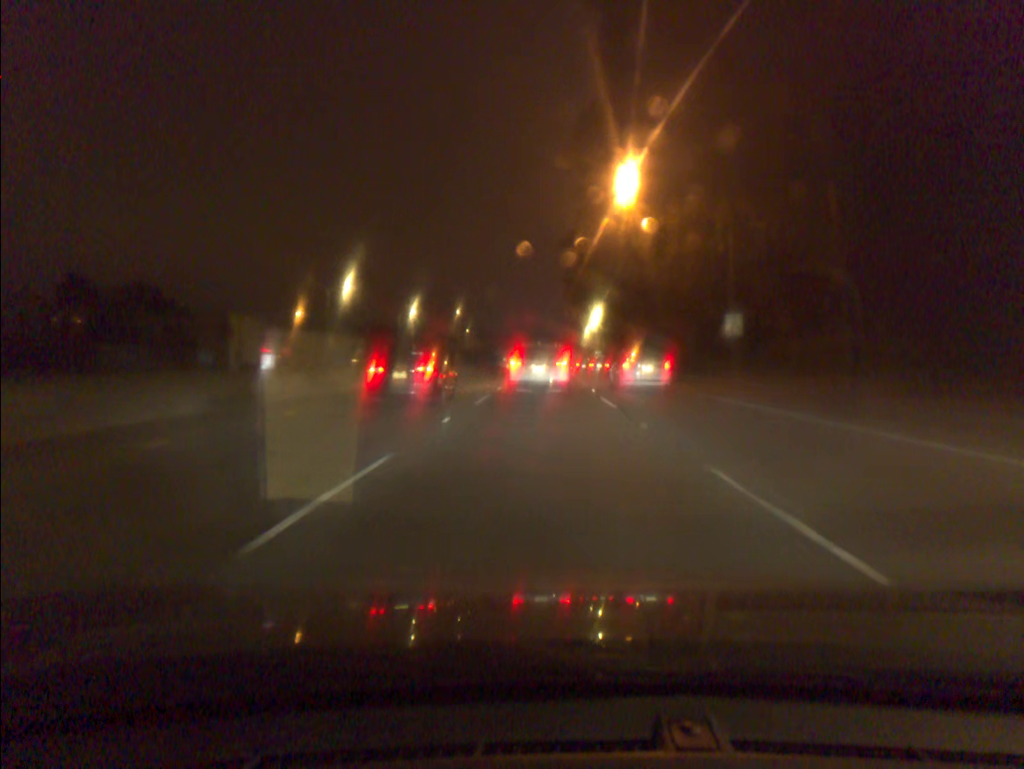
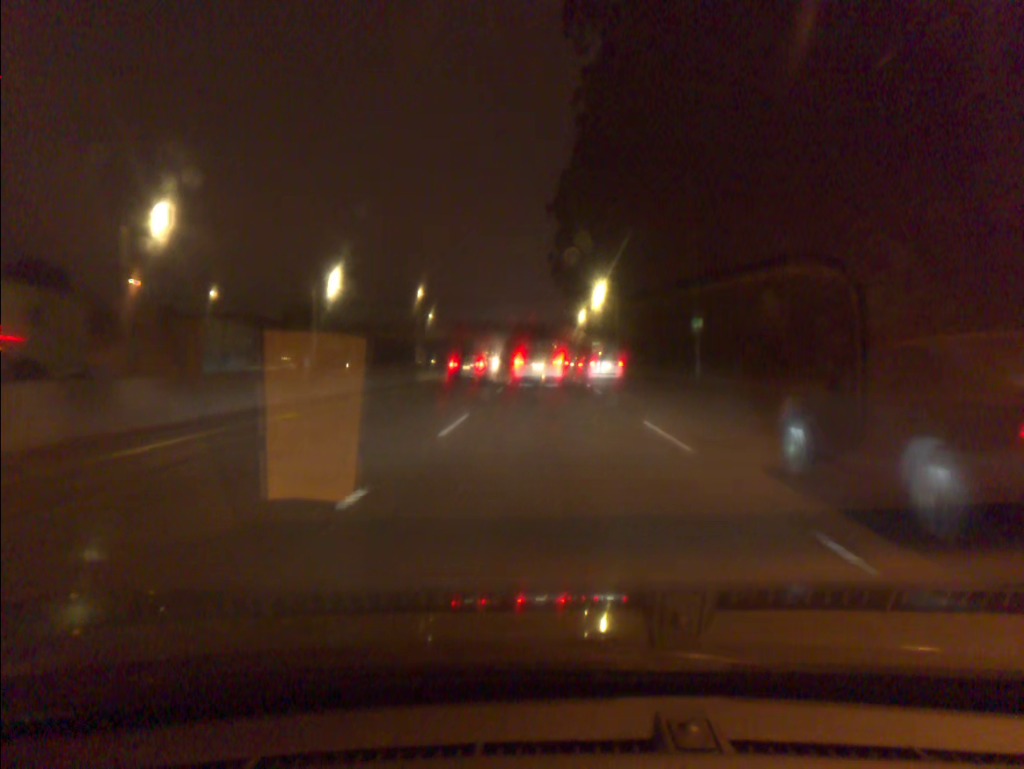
(+0.3, +37.2) m; +1°
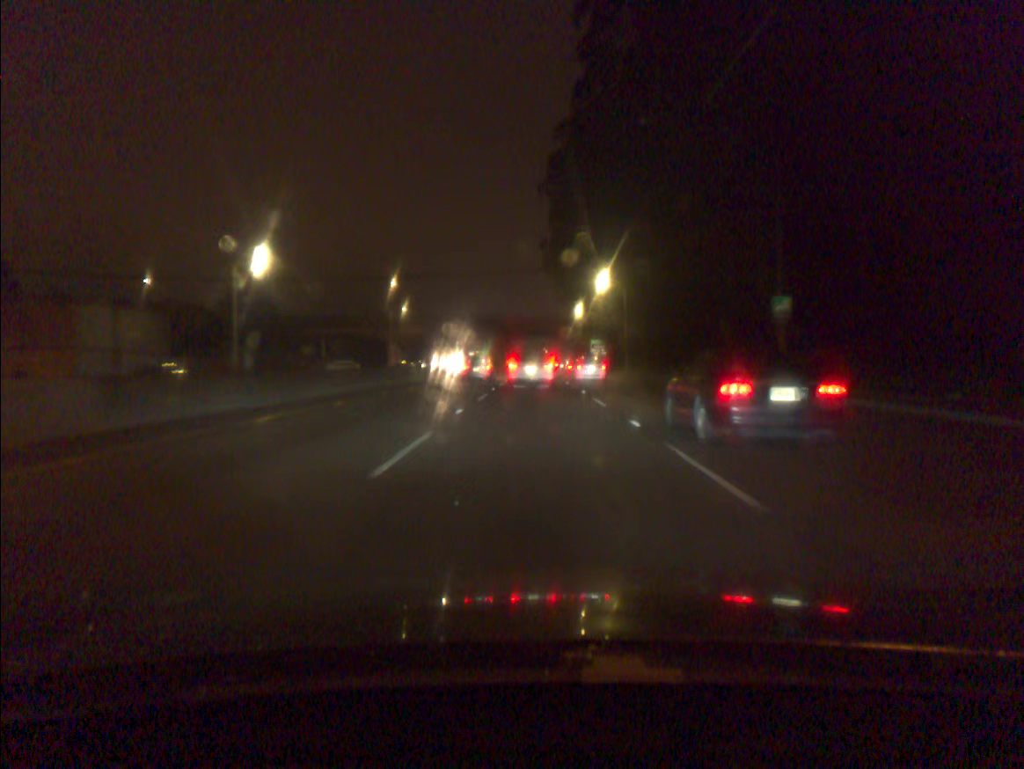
(+0.1, +18.7) m; +1°
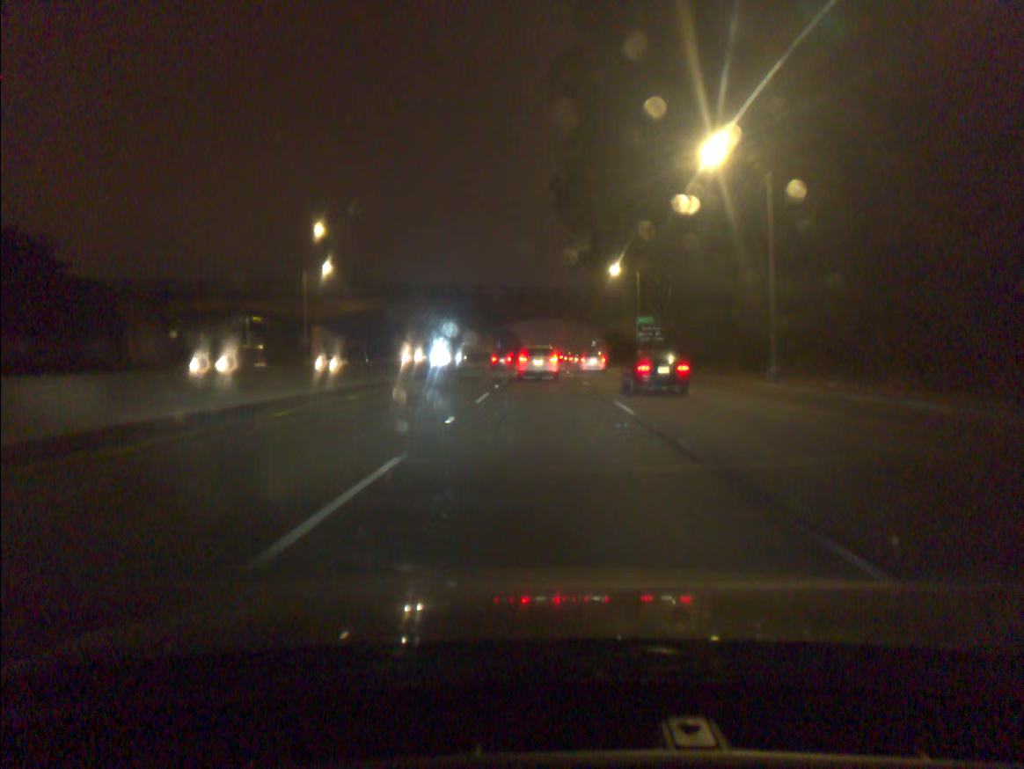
(-0.2, +47.9) m; 0°
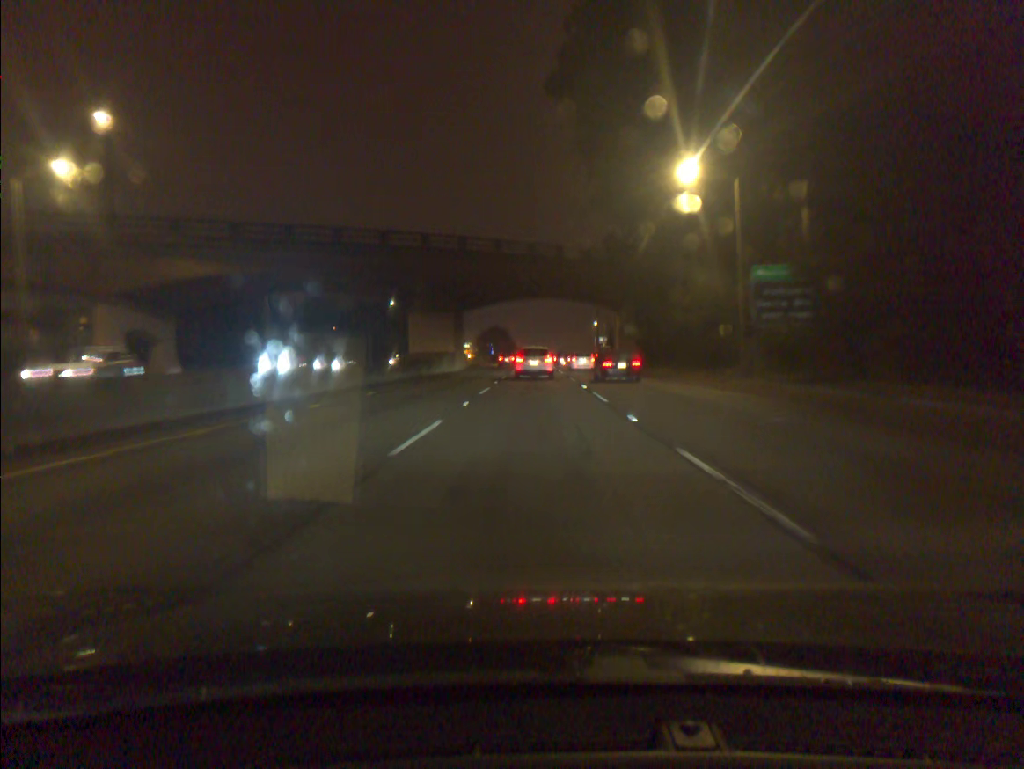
(+0.2, +39.7) m; 0°
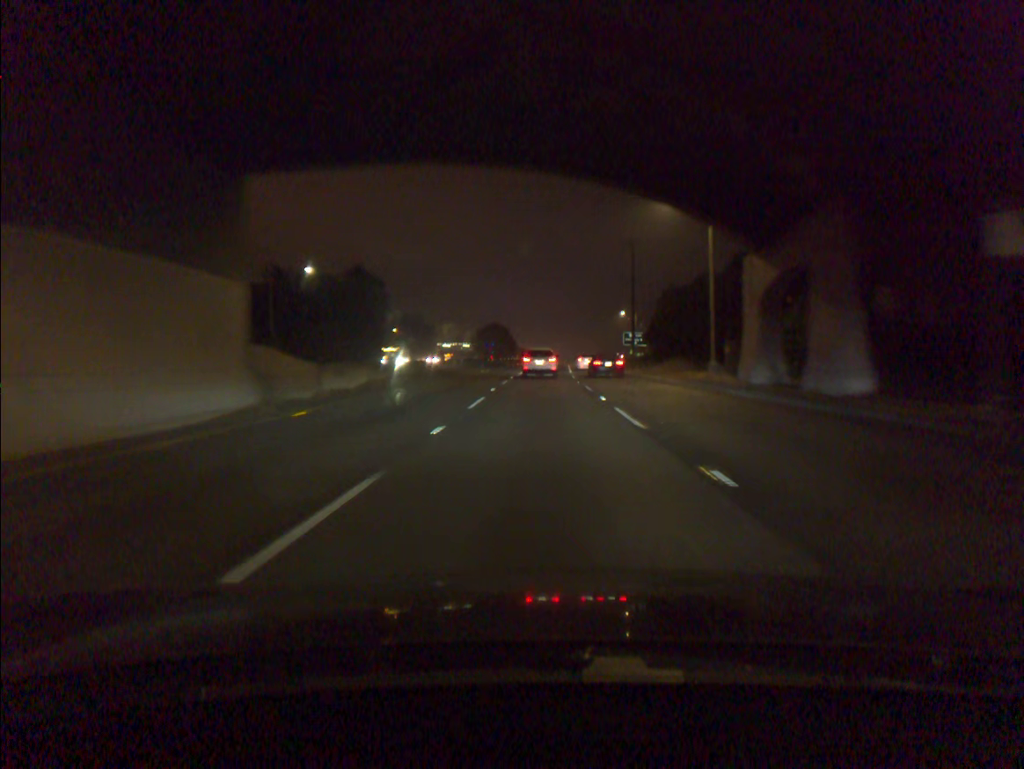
(-0.4, +50.3) m; -1°
